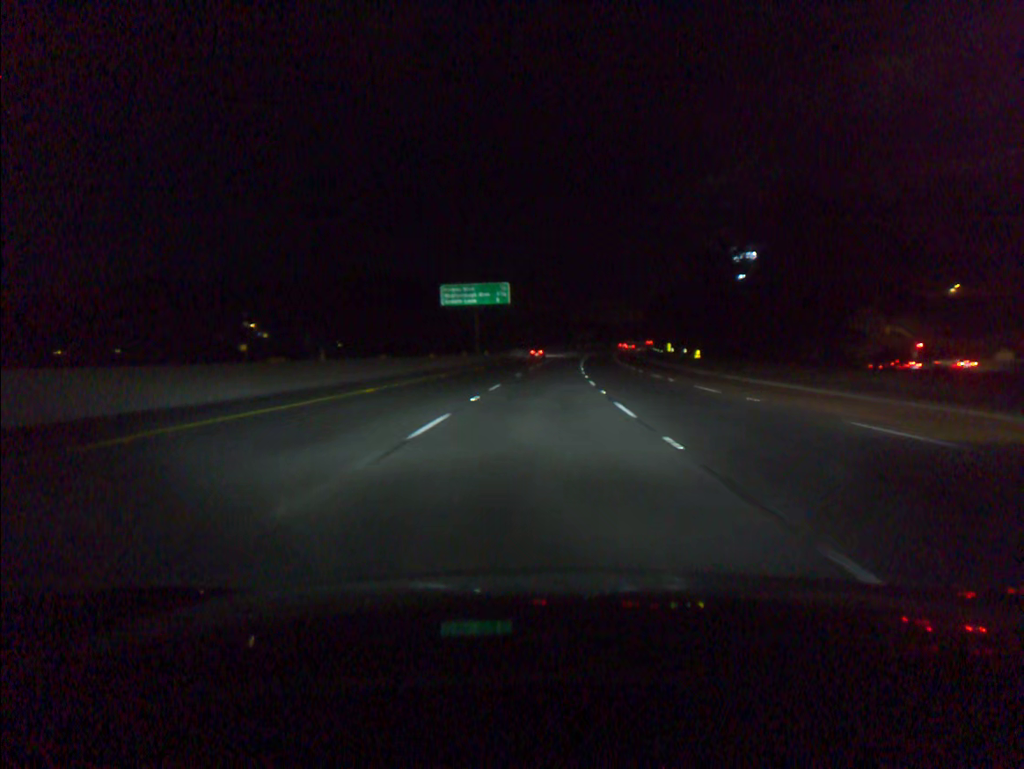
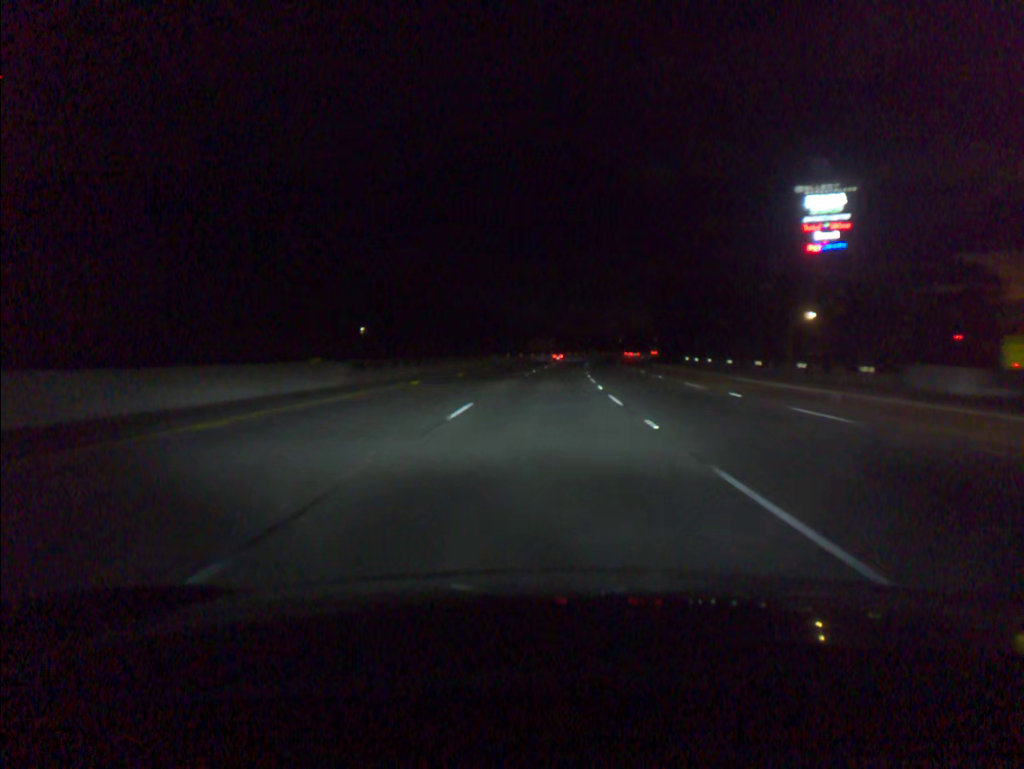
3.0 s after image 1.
(+2.7, +84.1) m; +4°
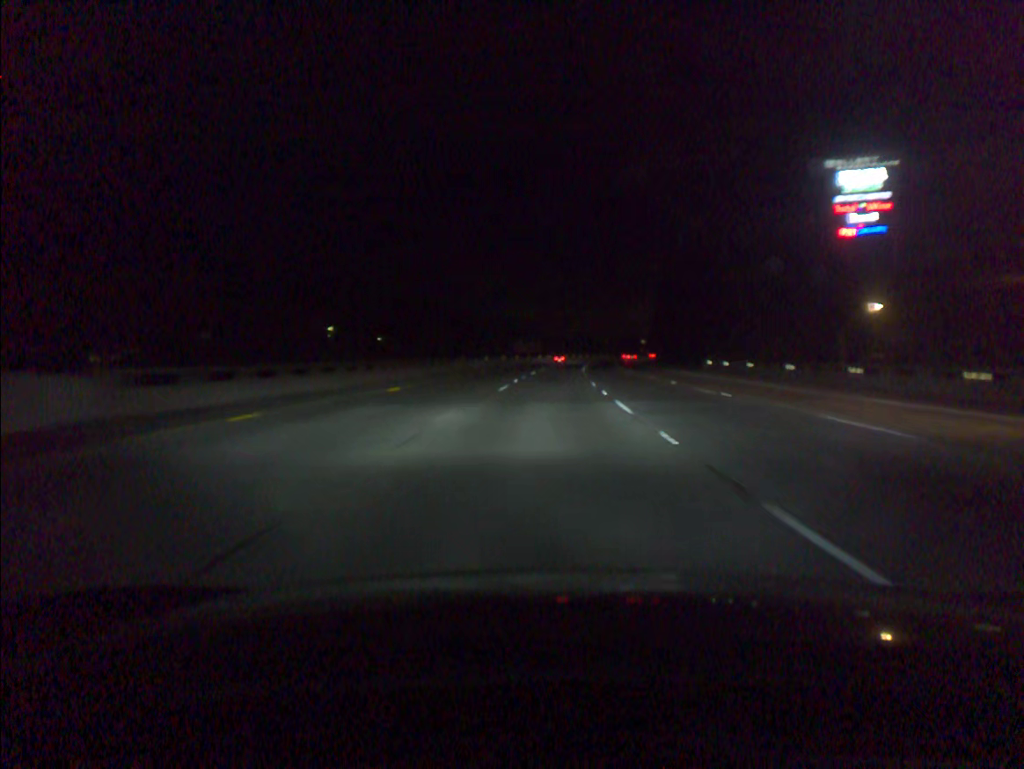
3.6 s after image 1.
(+0.1, +16.8) m; +1°
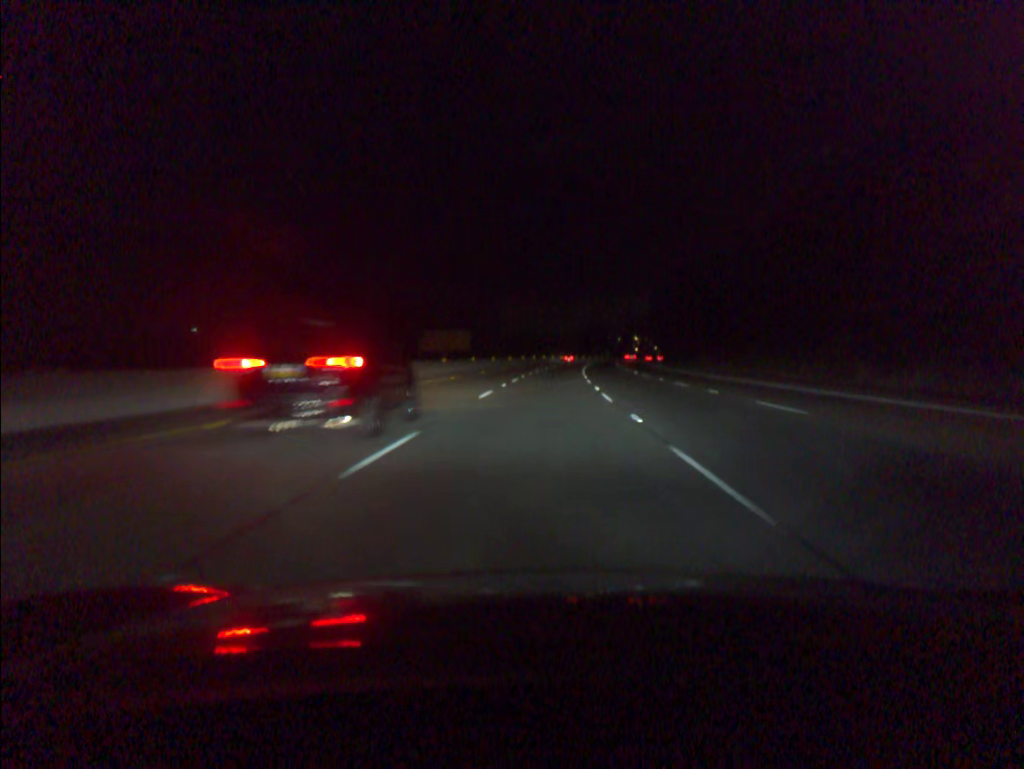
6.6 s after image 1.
(+3.0, +83.9) m; +4°
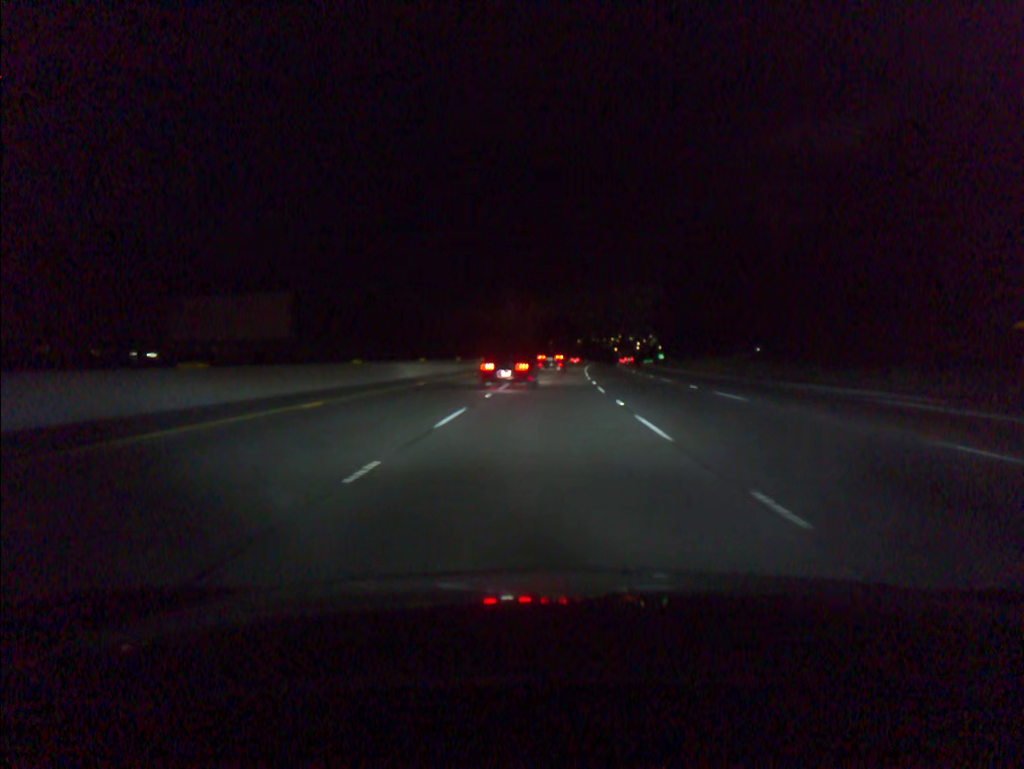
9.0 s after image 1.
(+1.9, +67.4) m; +3°
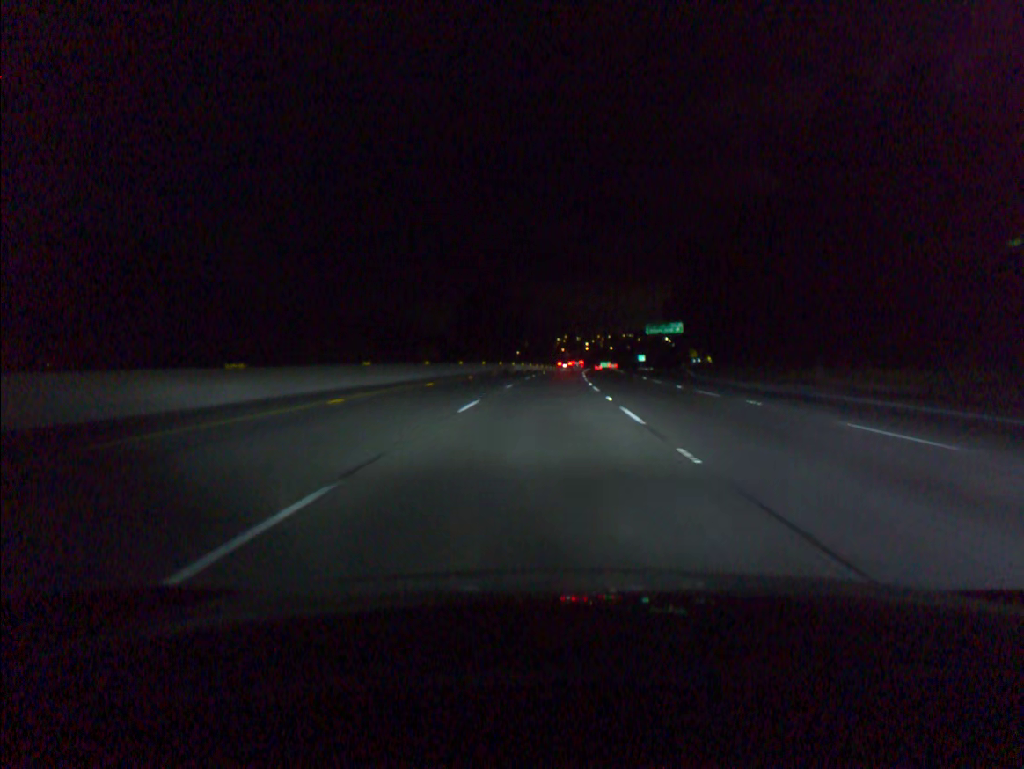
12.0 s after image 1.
(+3.2, +84.6) m; +4°
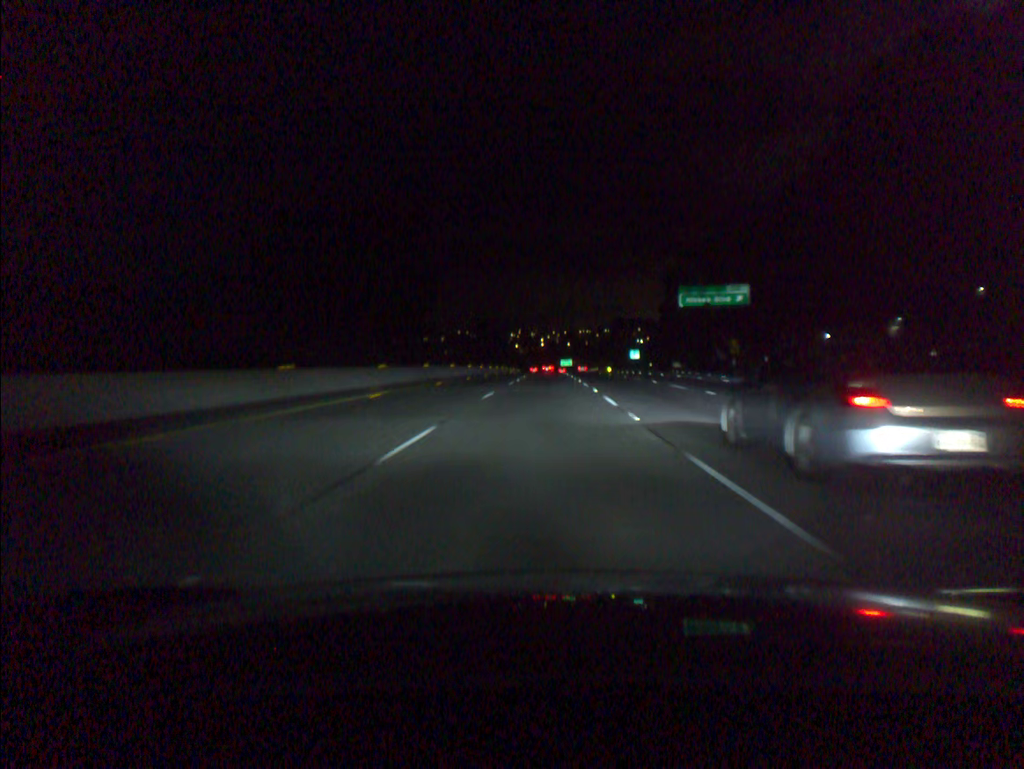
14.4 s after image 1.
(+1.9, +67.8) m; +3°
